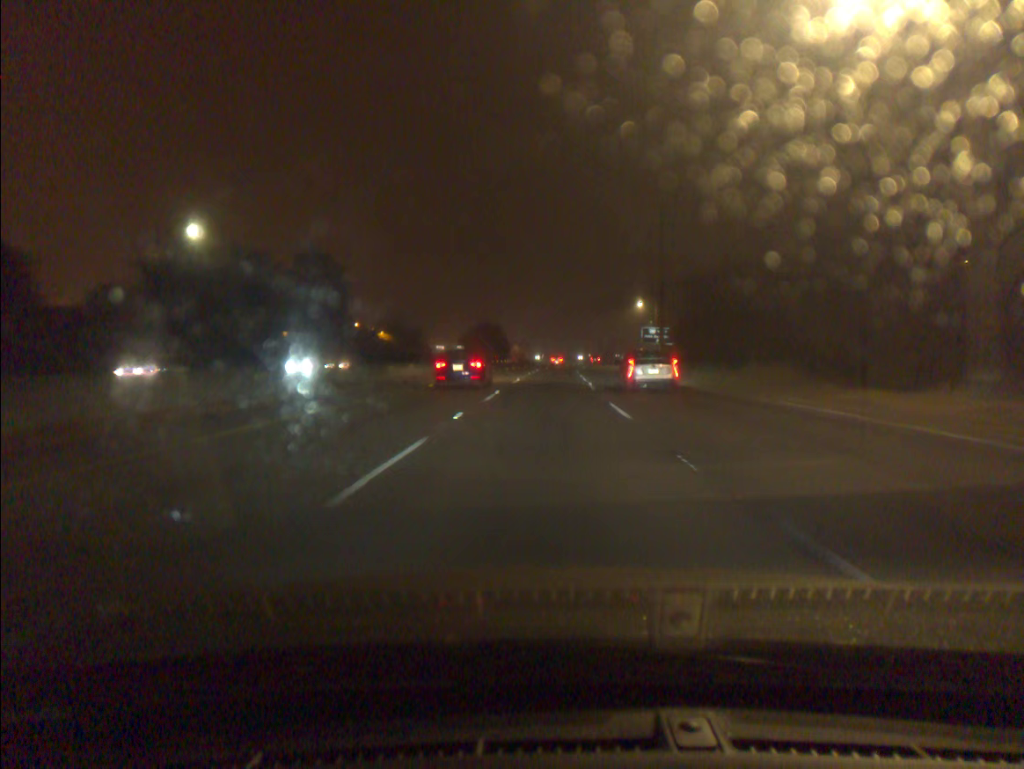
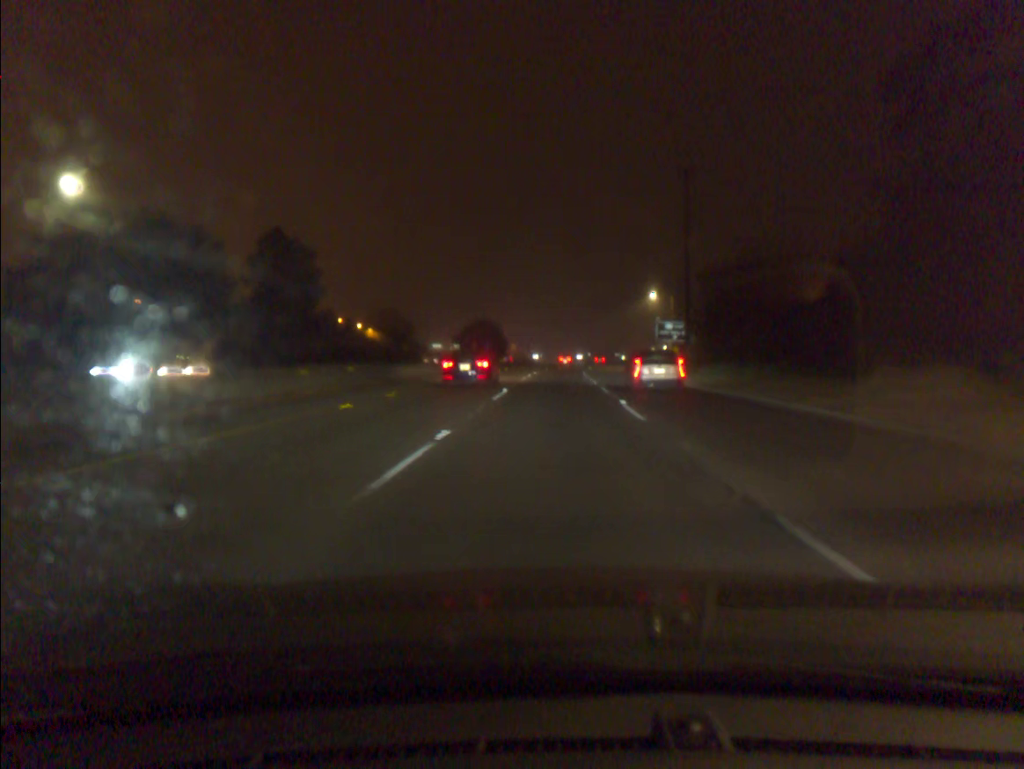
(0.0, +14.0) m; 0°
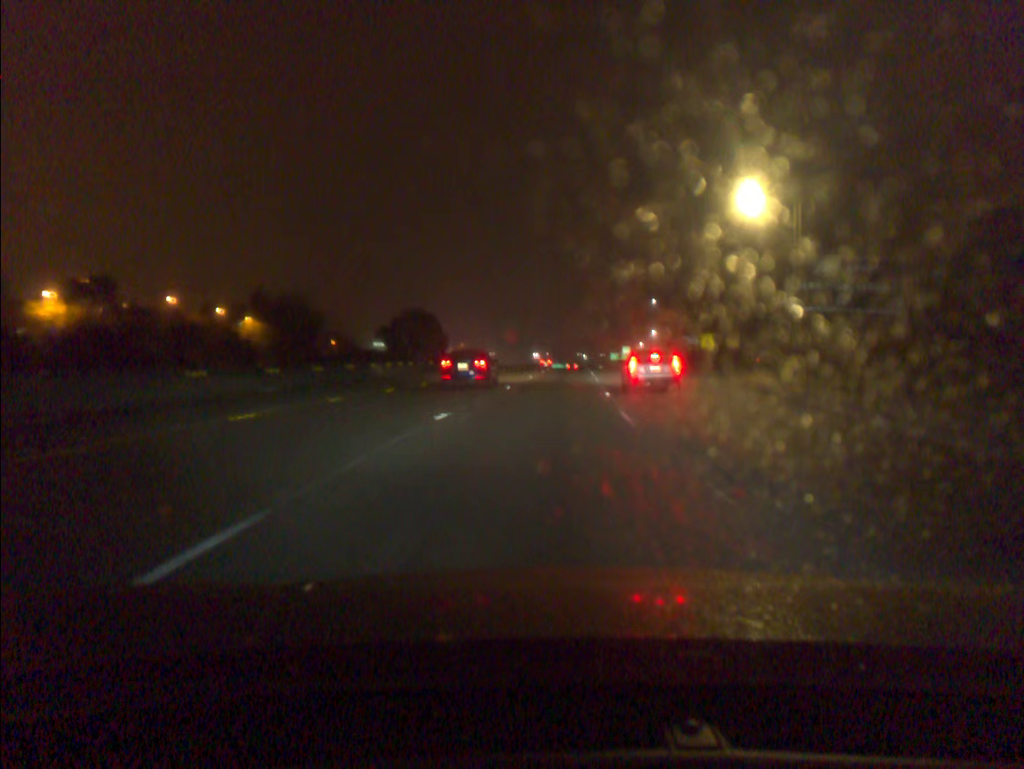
(+1.6, +56.7) m; +3°
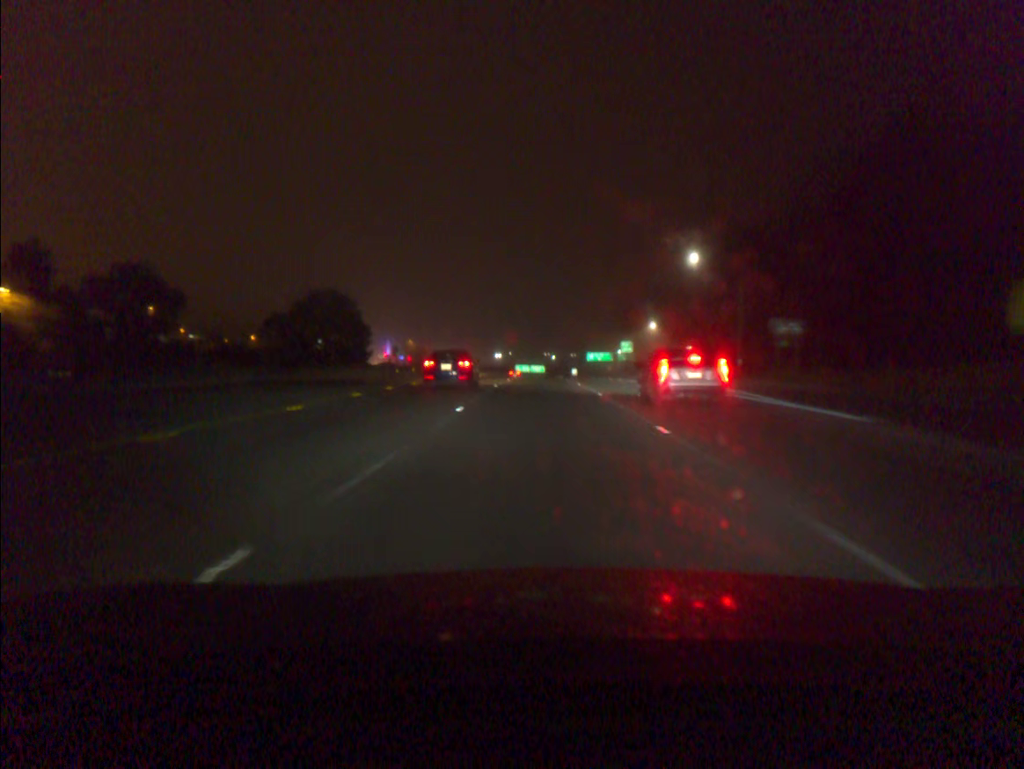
(+1.8, +57.9) m; +3°
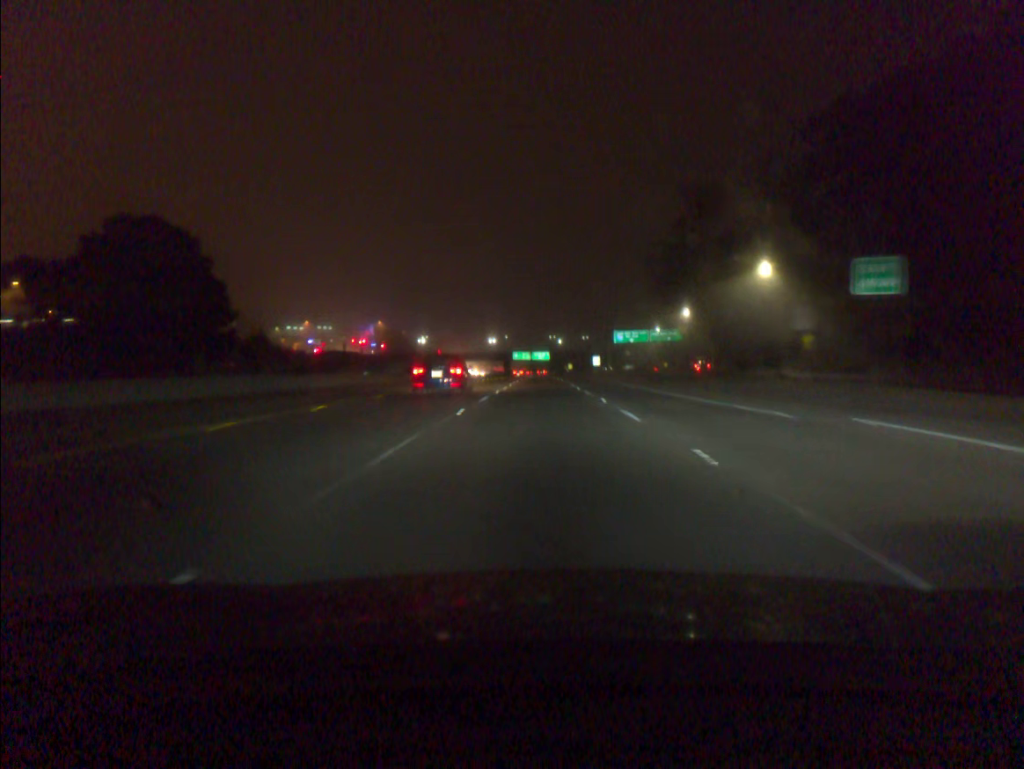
(-0.1, +73.6) m; 0°
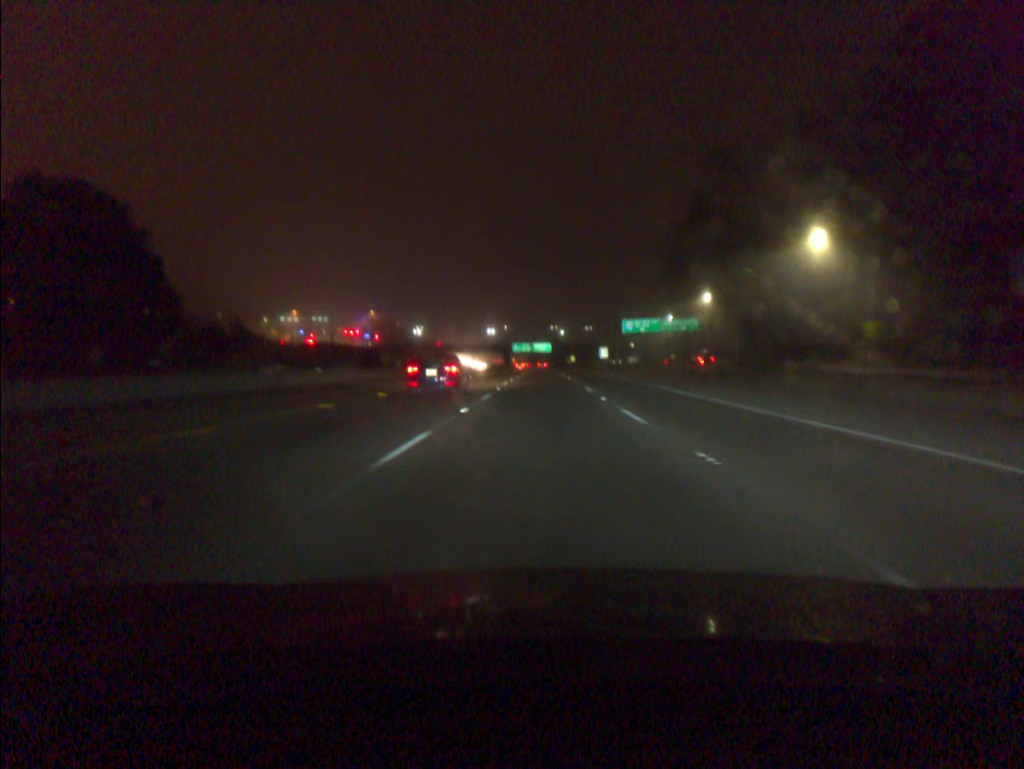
(0.0, +14.8) m; 0°
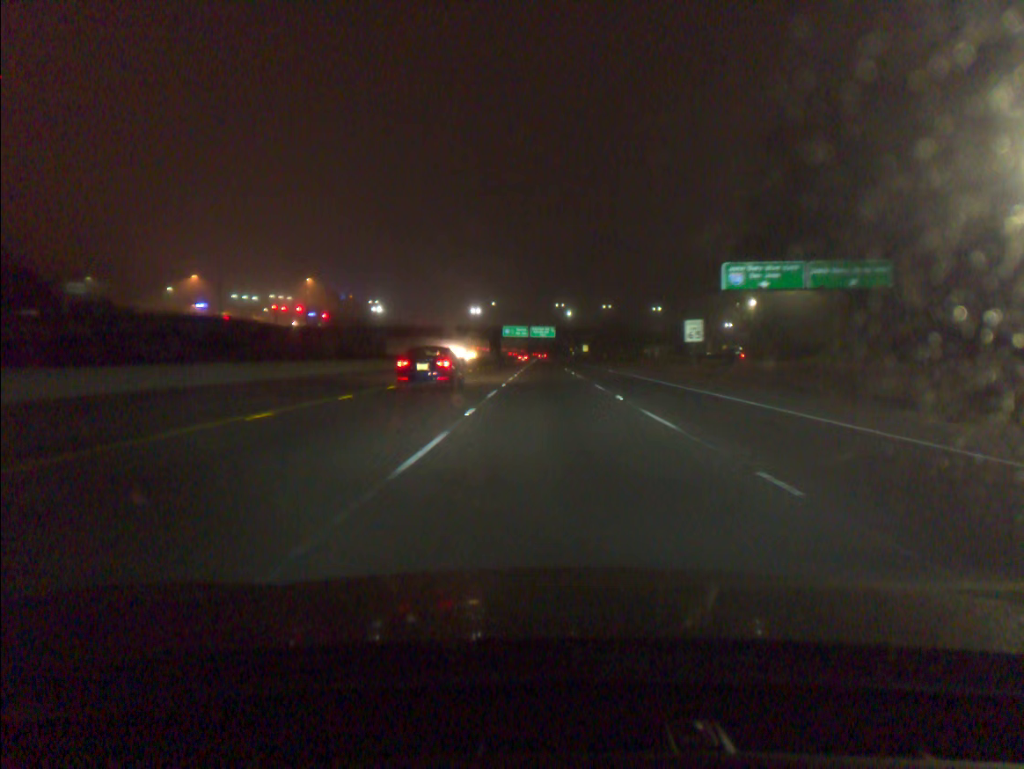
(0.0, +75.5) m; 0°
